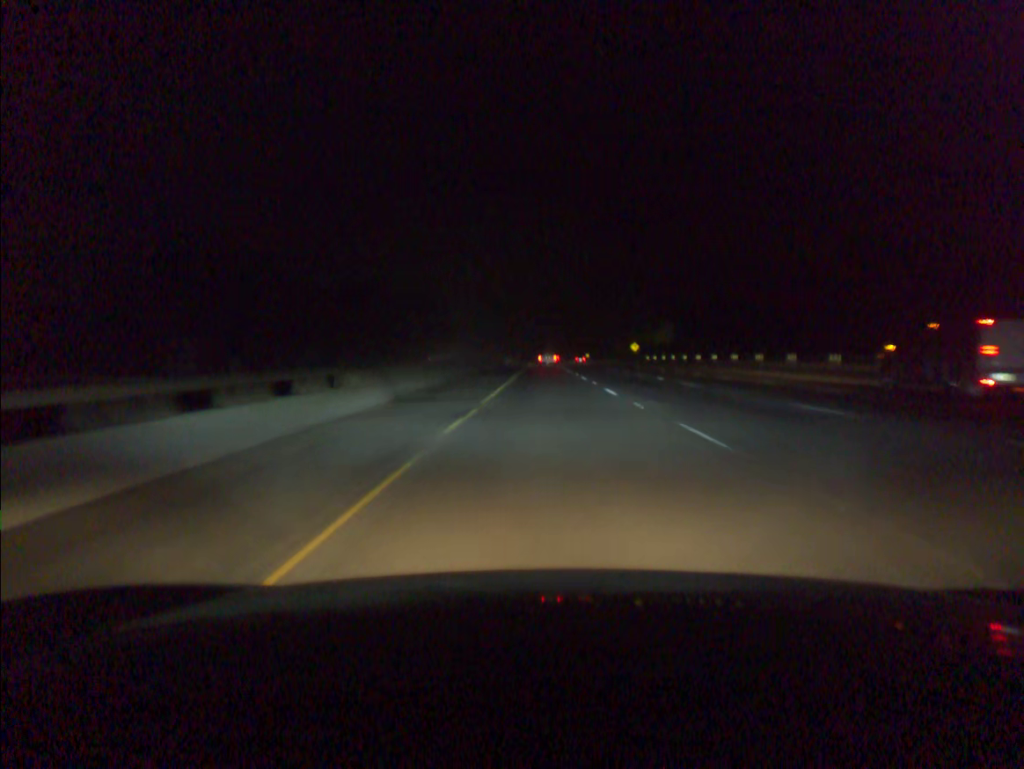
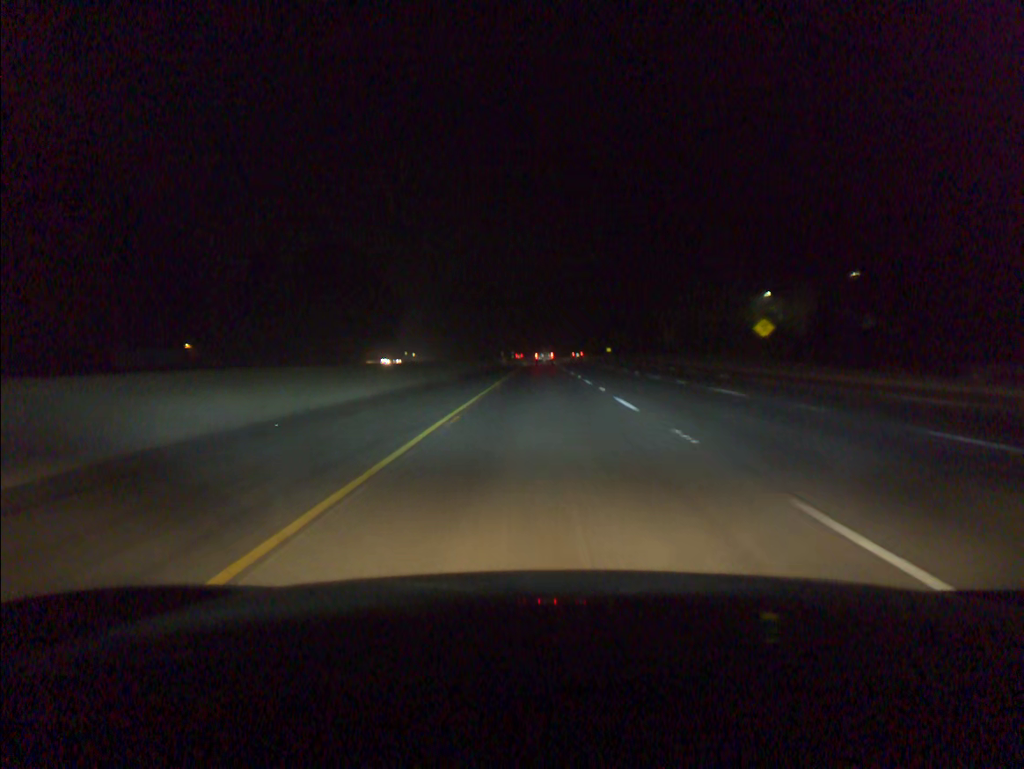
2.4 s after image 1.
(+0.1, +94.6) m; 0°
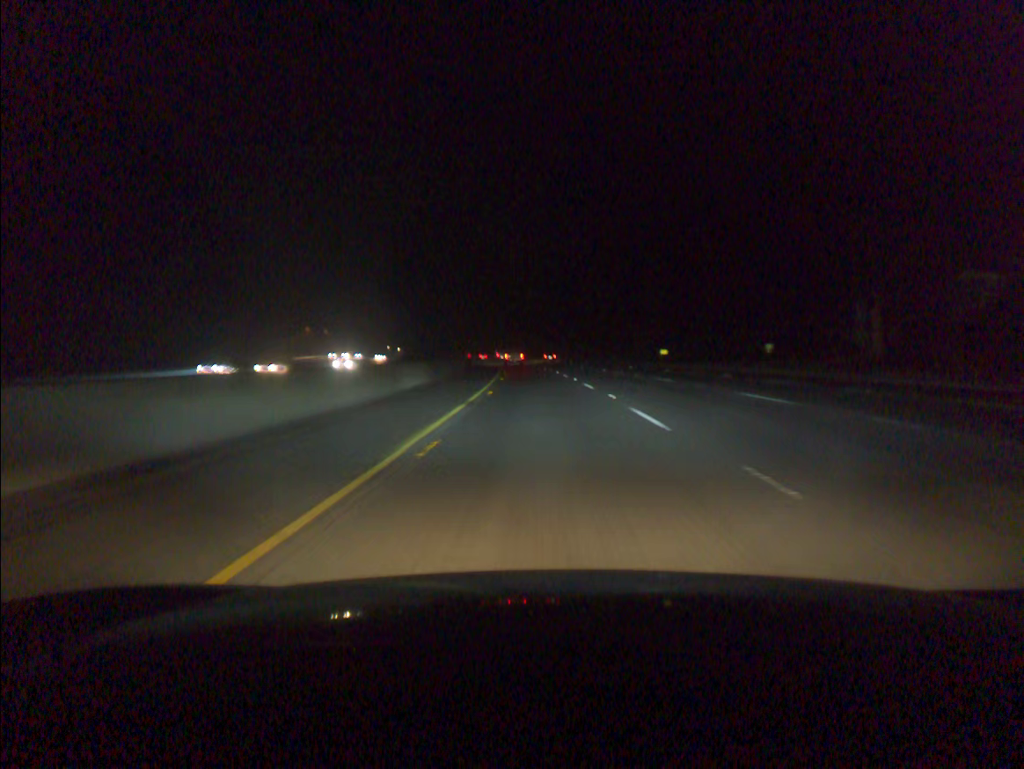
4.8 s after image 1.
(-0.3, +91.3) m; 0°
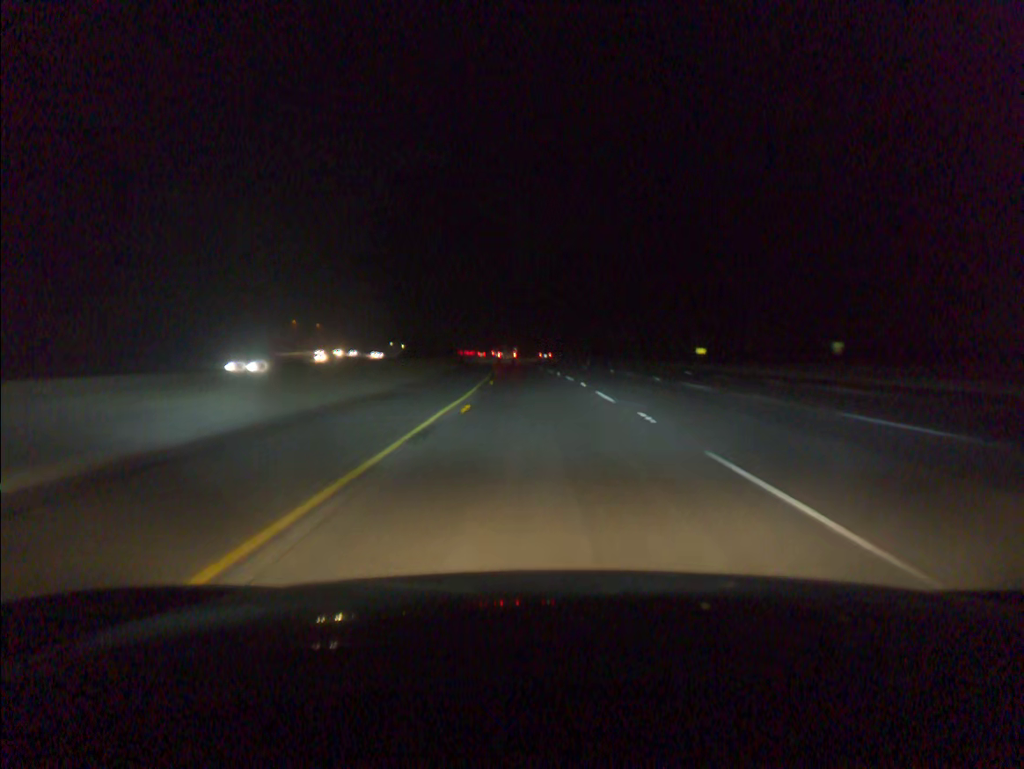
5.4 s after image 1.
(-0.1, +22.2) m; -1°
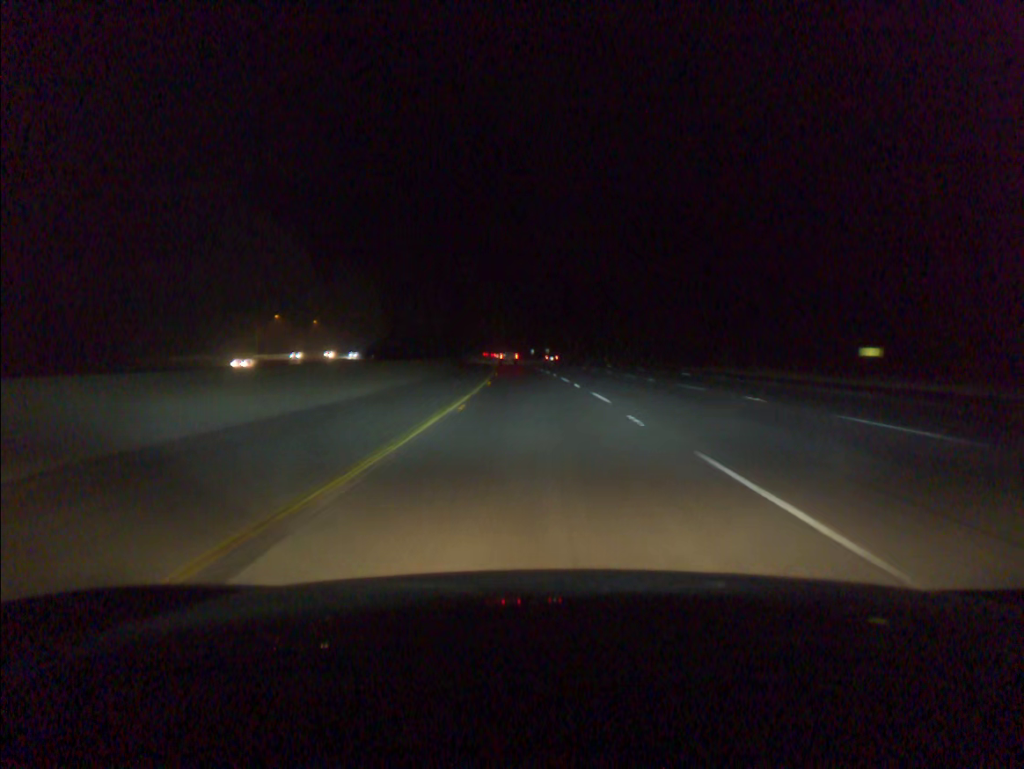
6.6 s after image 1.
(-0.9, +43.6) m; -2°
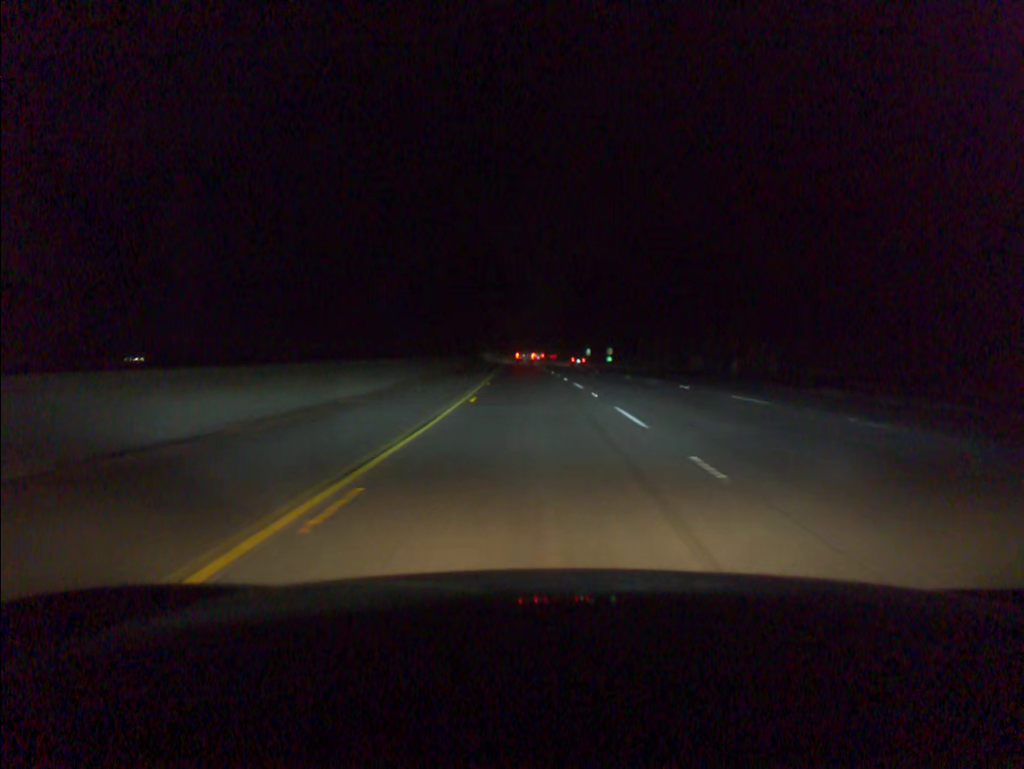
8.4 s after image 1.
(-2.0, +64.4) m; -4°
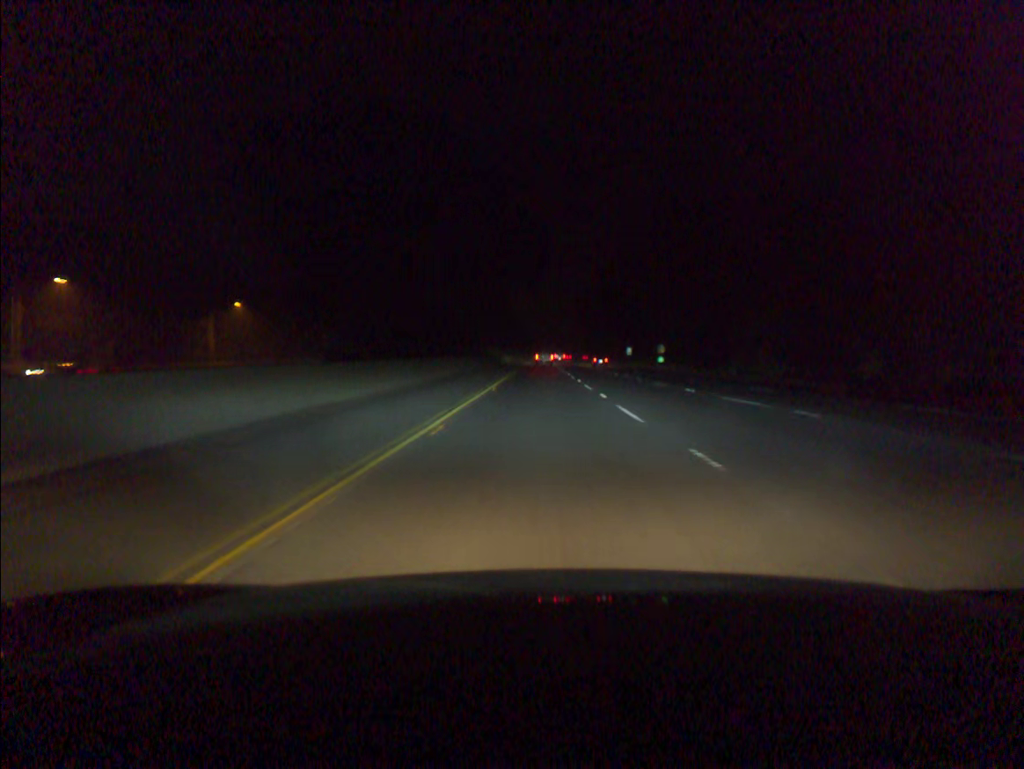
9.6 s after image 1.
(-0.7, +42.5) m; -2°
